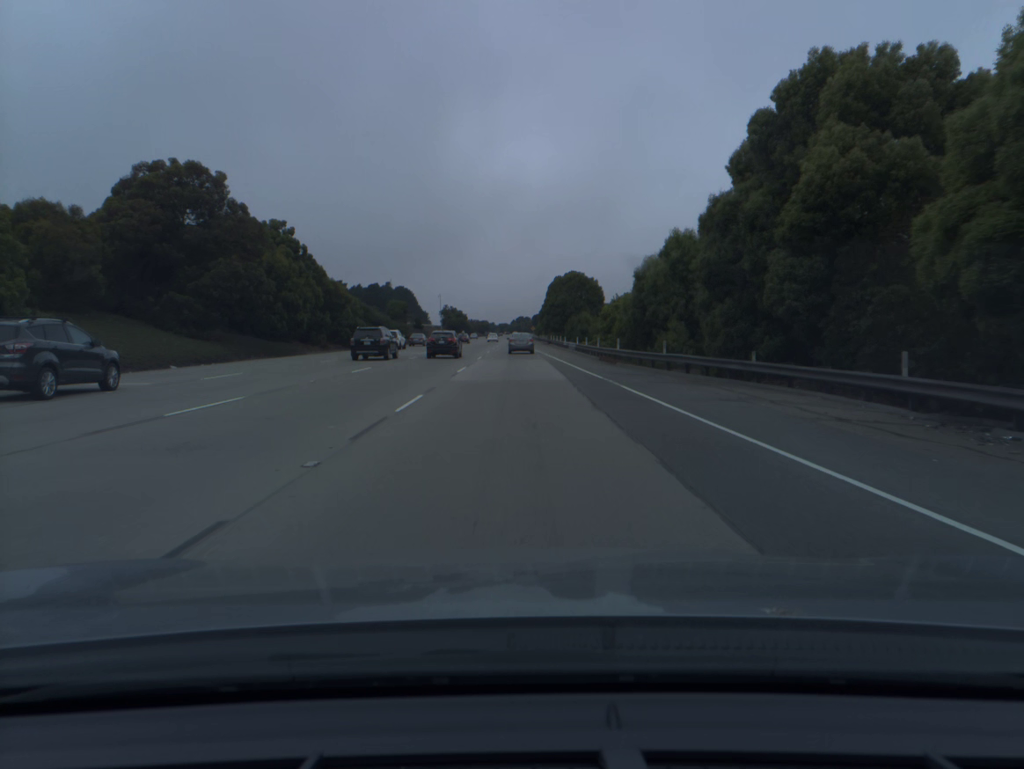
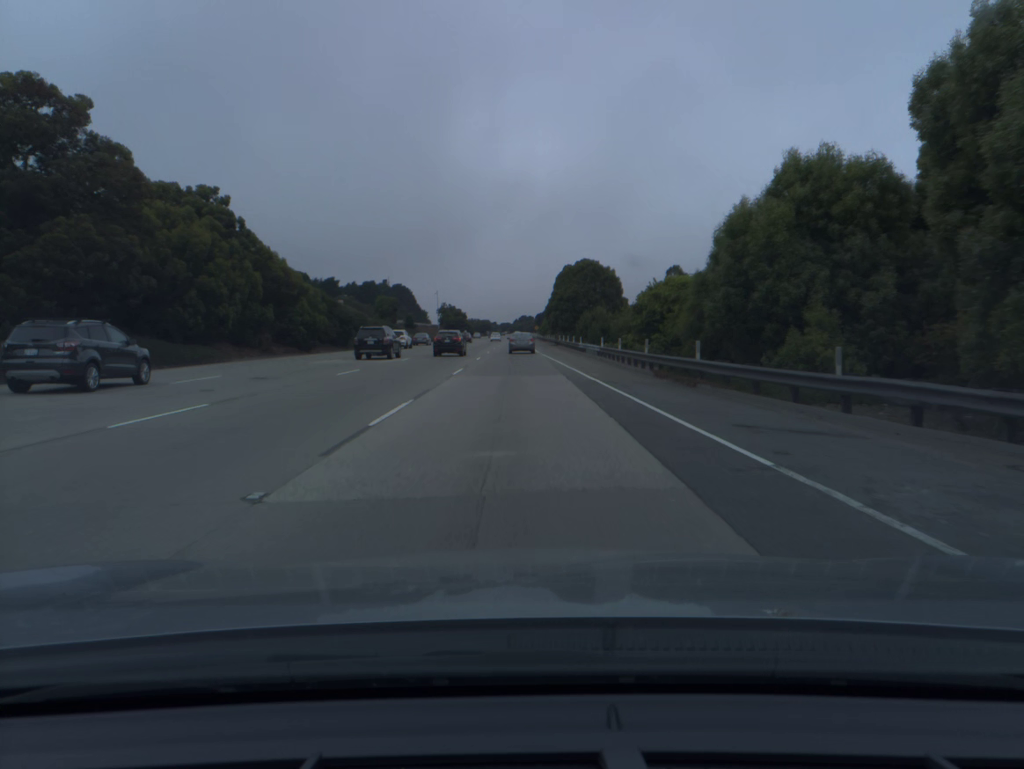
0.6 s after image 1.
(0.0, +16.8) m; 0°
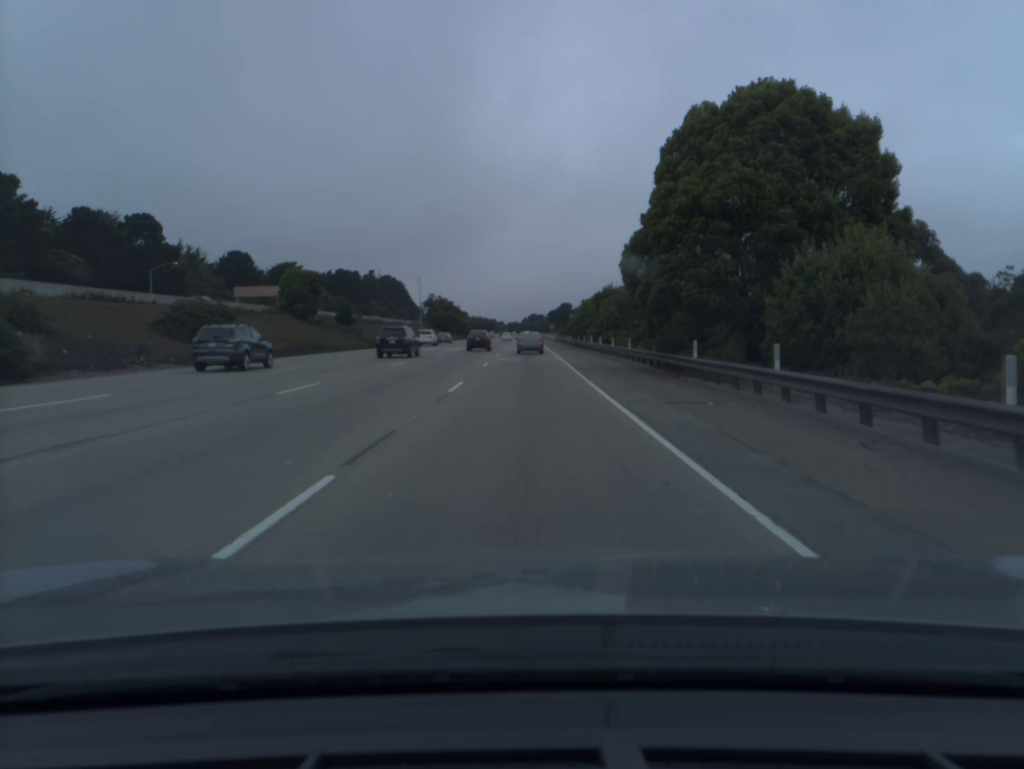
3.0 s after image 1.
(-0.6, +66.8) m; -1°
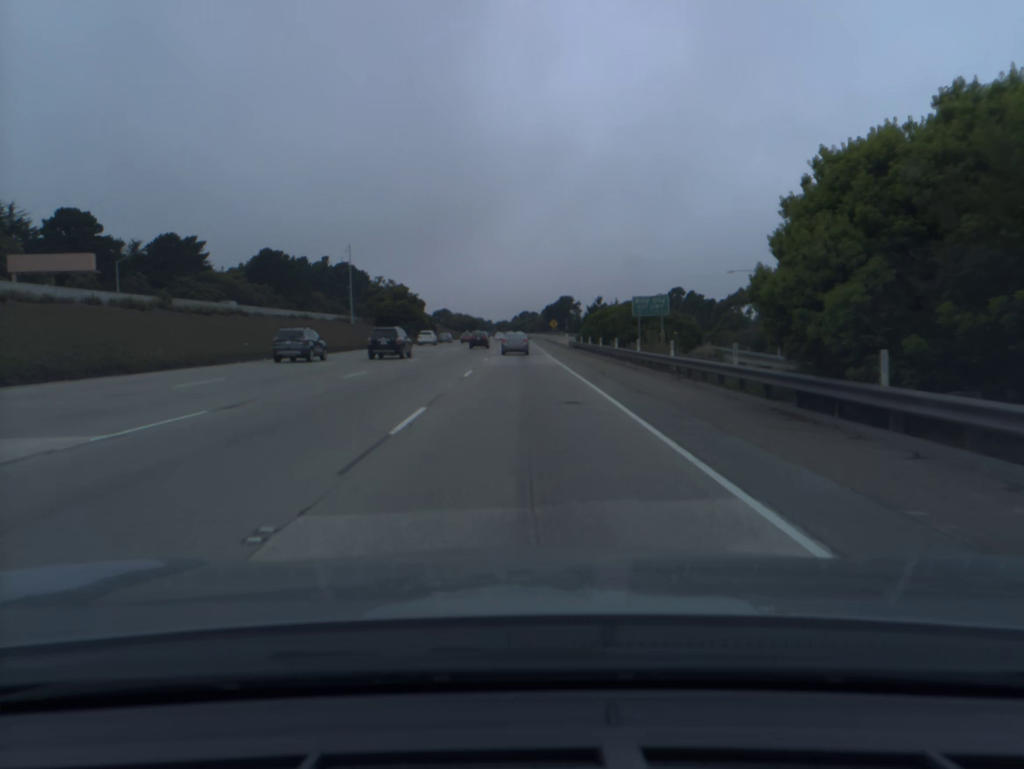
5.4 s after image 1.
(+0.4, +65.8) m; +1°
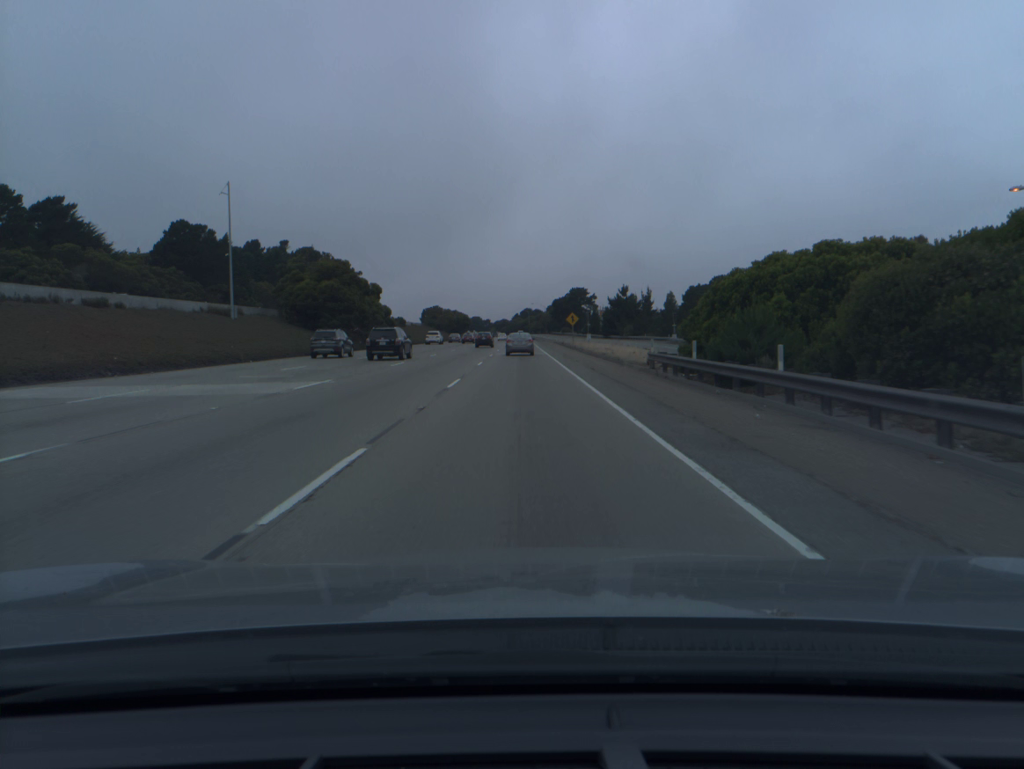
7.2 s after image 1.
(-0.1, +48.8) m; 0°
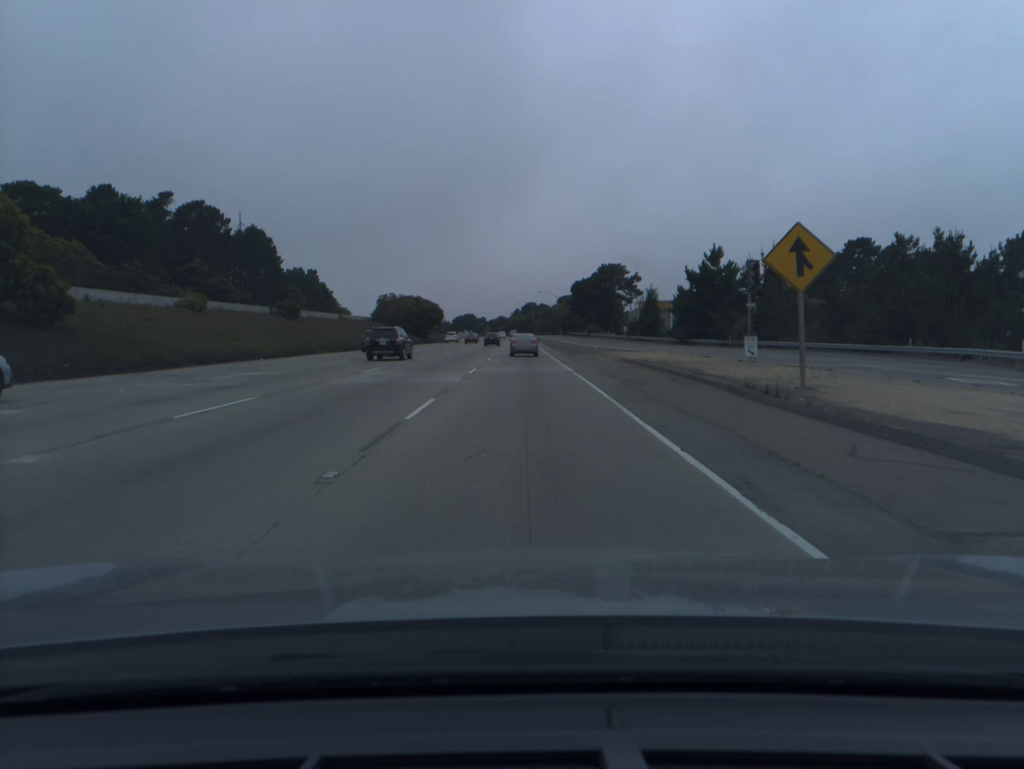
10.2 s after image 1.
(-0.1, +80.5) m; 0°
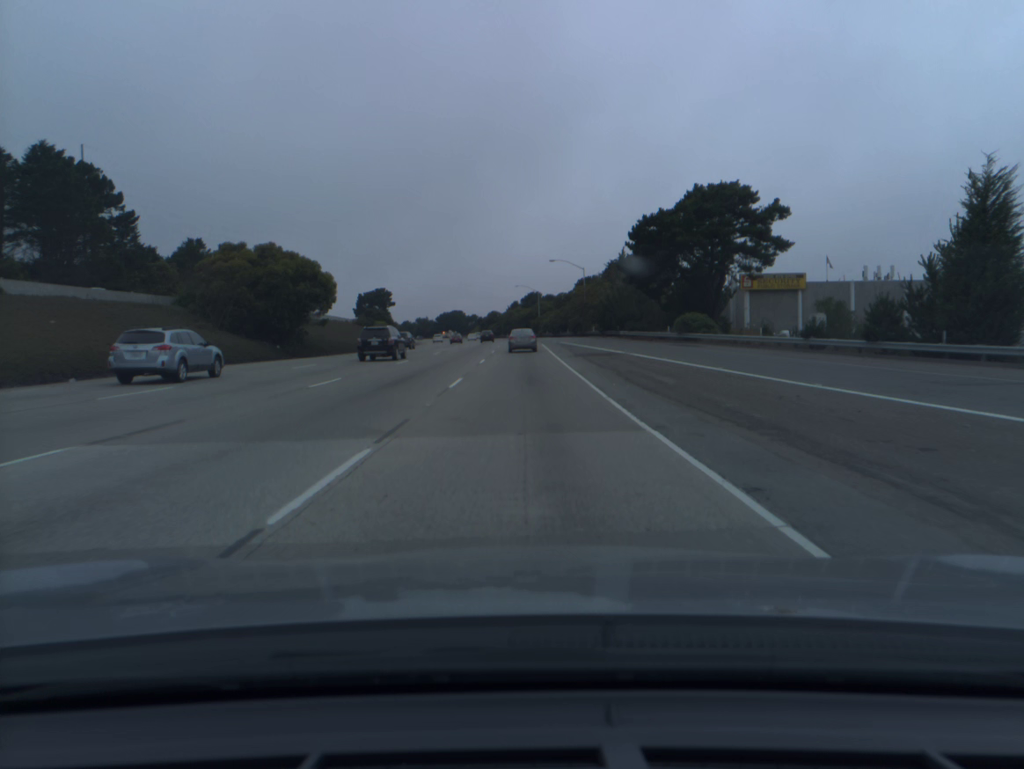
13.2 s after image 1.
(0.0, +79.6) m; 0°
